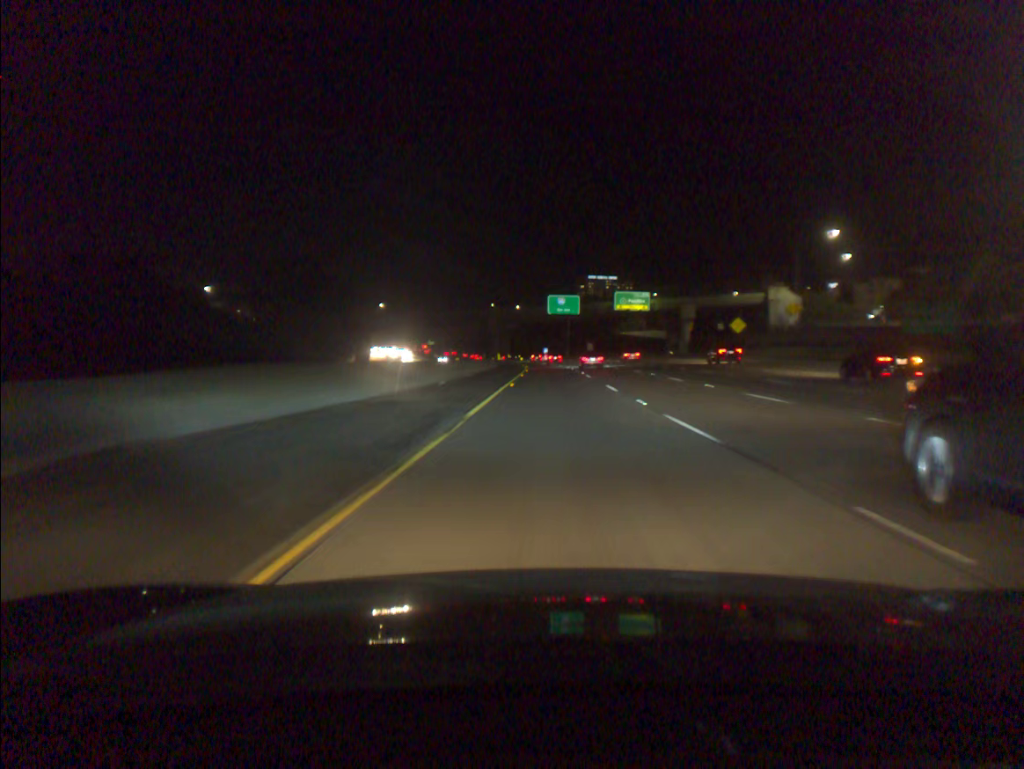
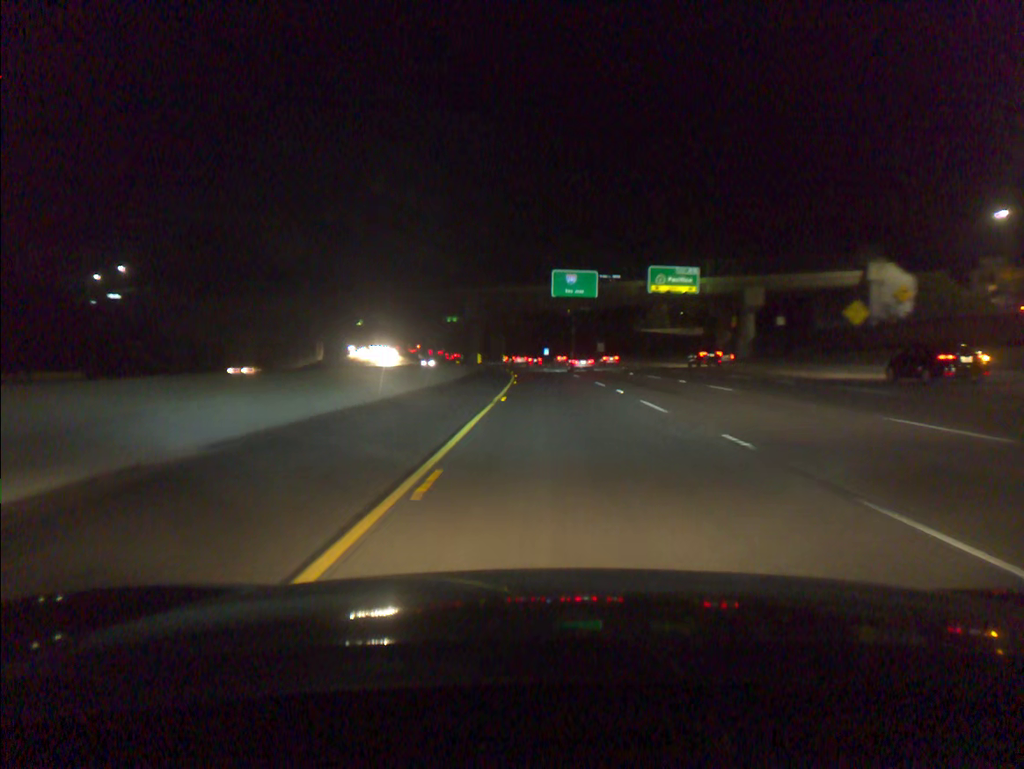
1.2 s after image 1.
(0.0, +38.0) m; 0°
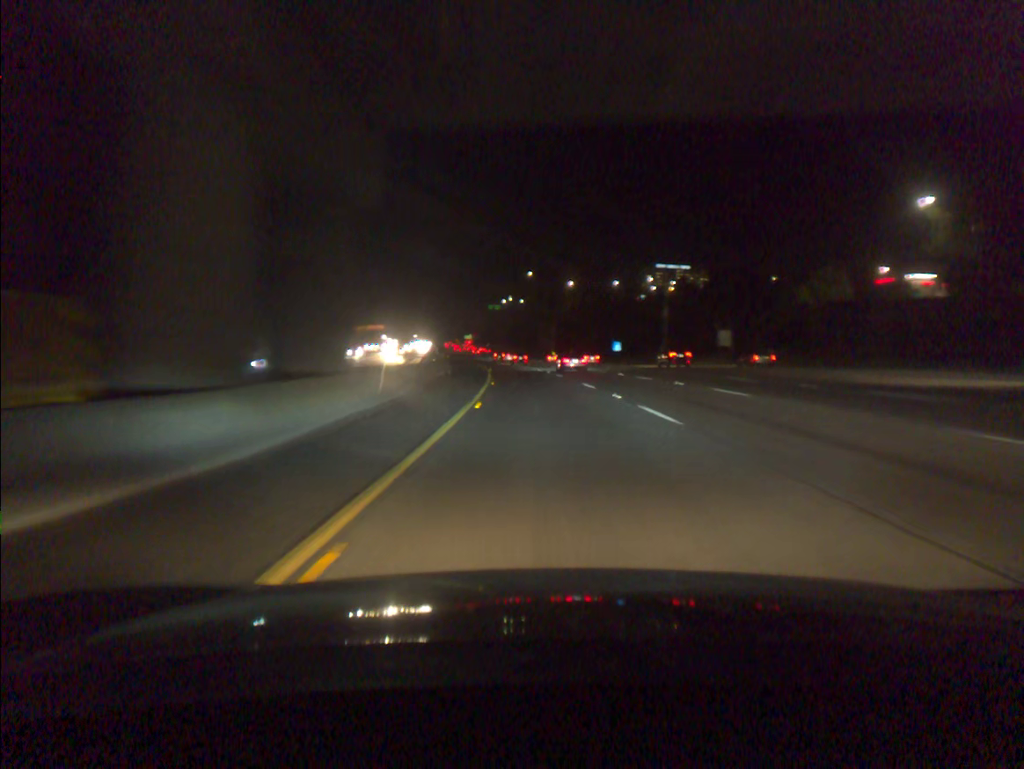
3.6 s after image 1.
(-1.7, +76.0) m; -4°
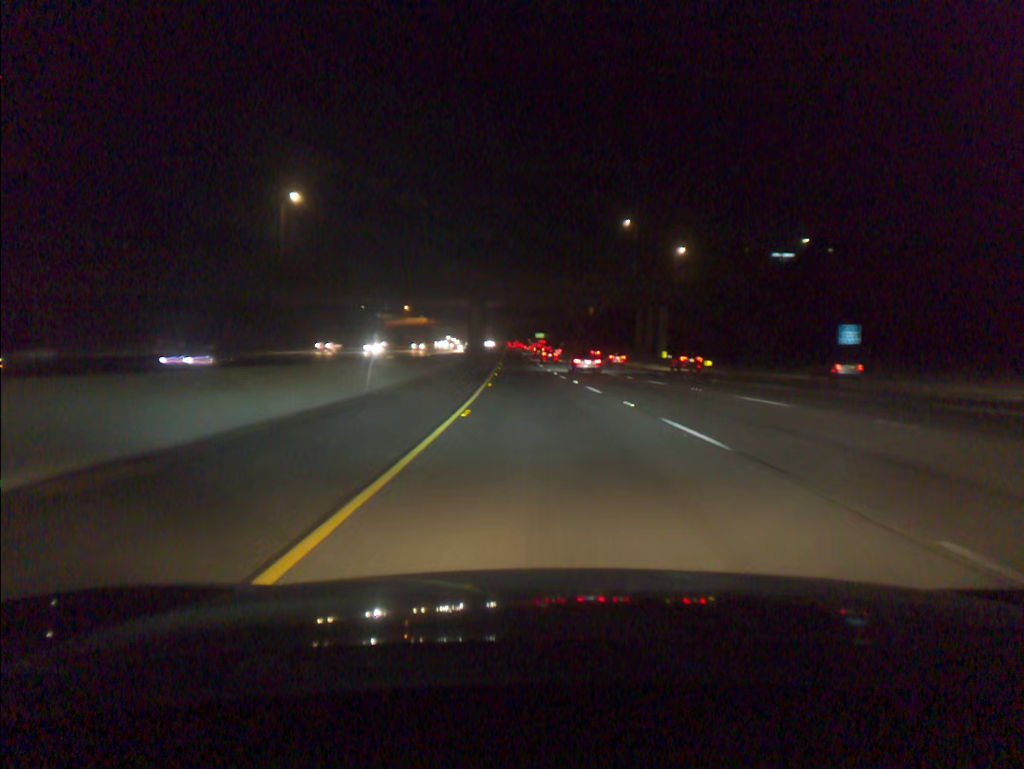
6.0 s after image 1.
(-3.9, +75.8) m; -6°
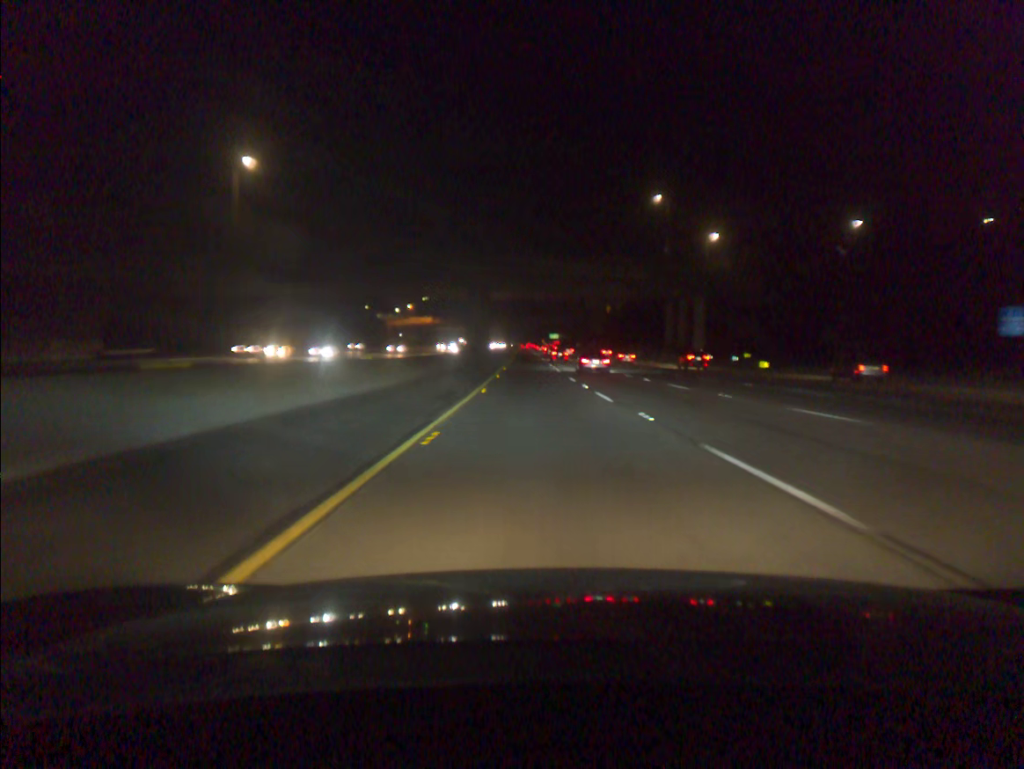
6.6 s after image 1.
(-0.2, +19.1) m; -1°
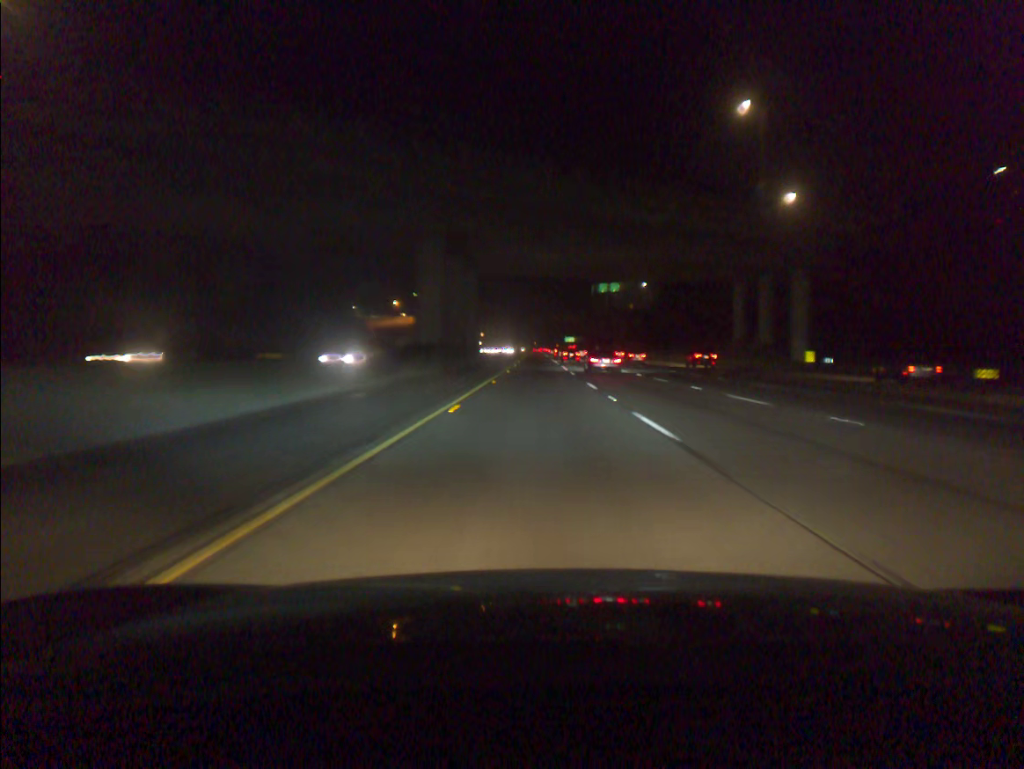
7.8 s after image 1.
(-0.4, +38.3) m; -1°
